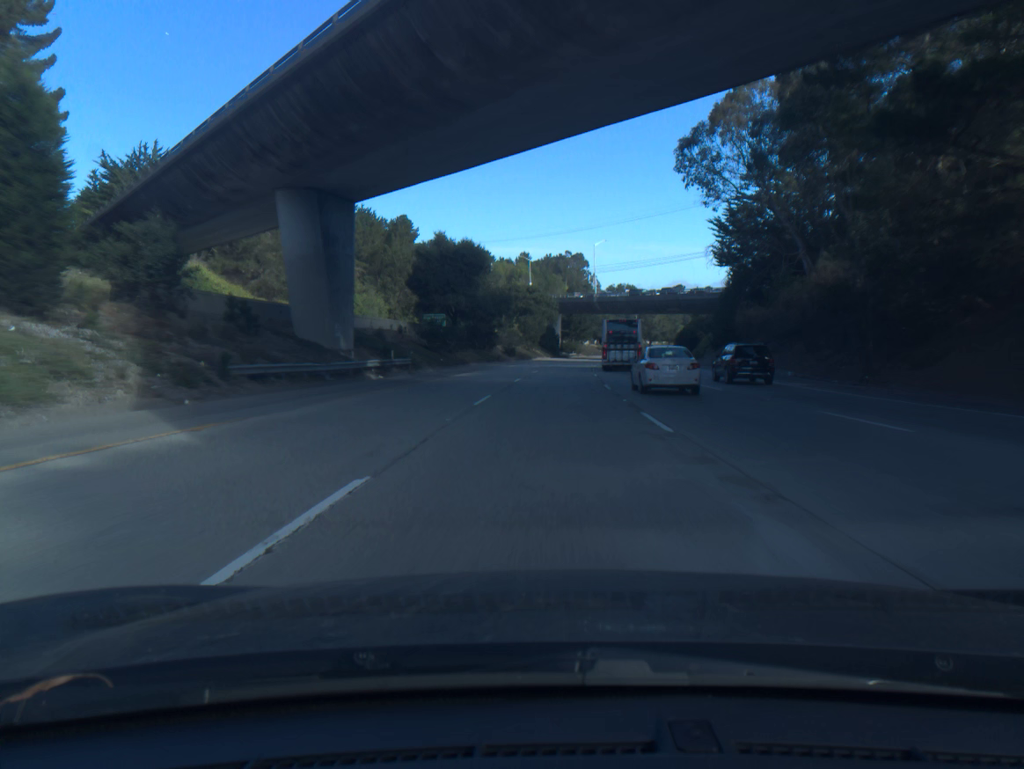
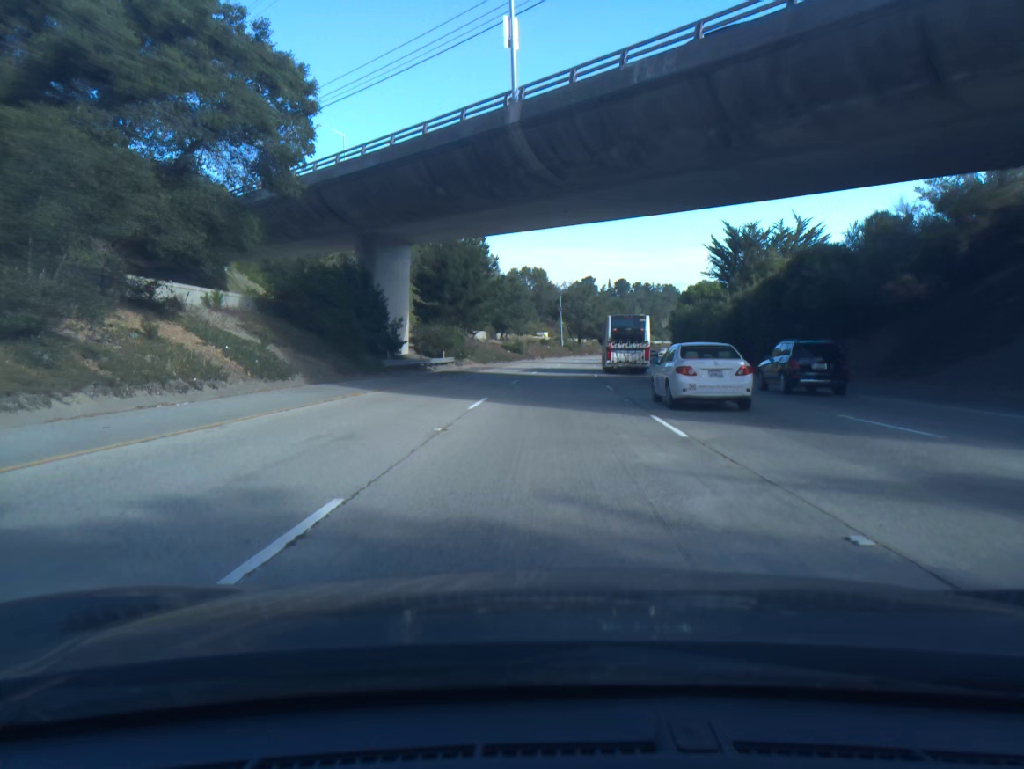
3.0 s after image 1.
(+6.2, +102.4) m; +7°
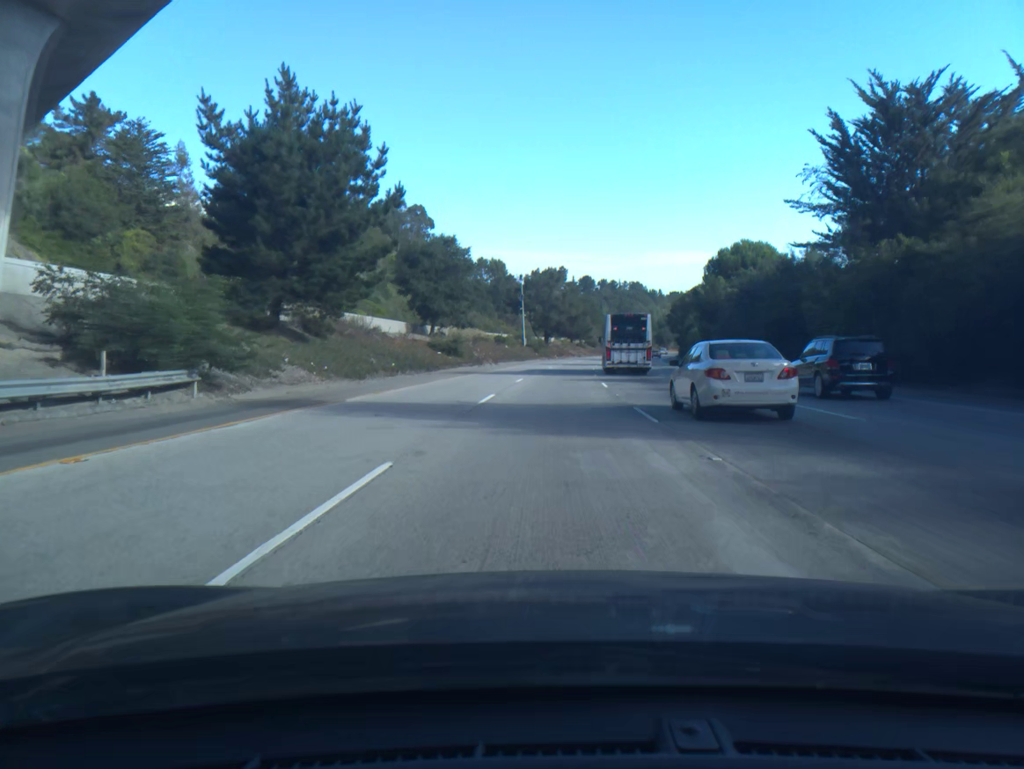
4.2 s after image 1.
(+1.1, +41.1) m; +3°
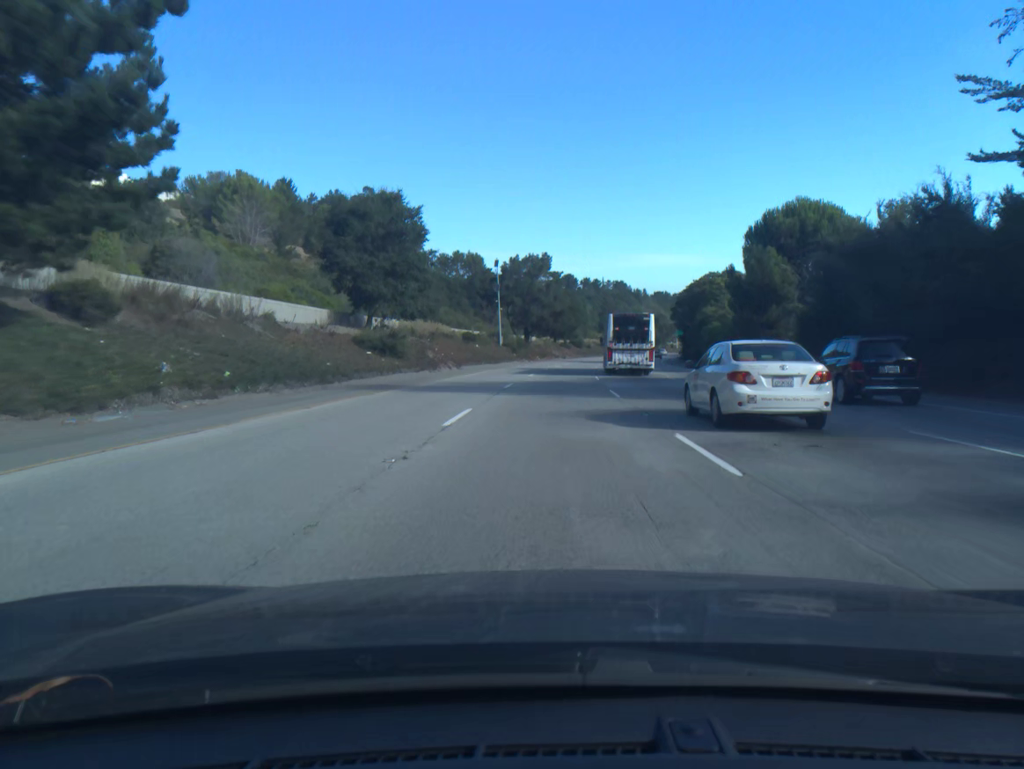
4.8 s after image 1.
(+0.3, +20.6) m; +1°
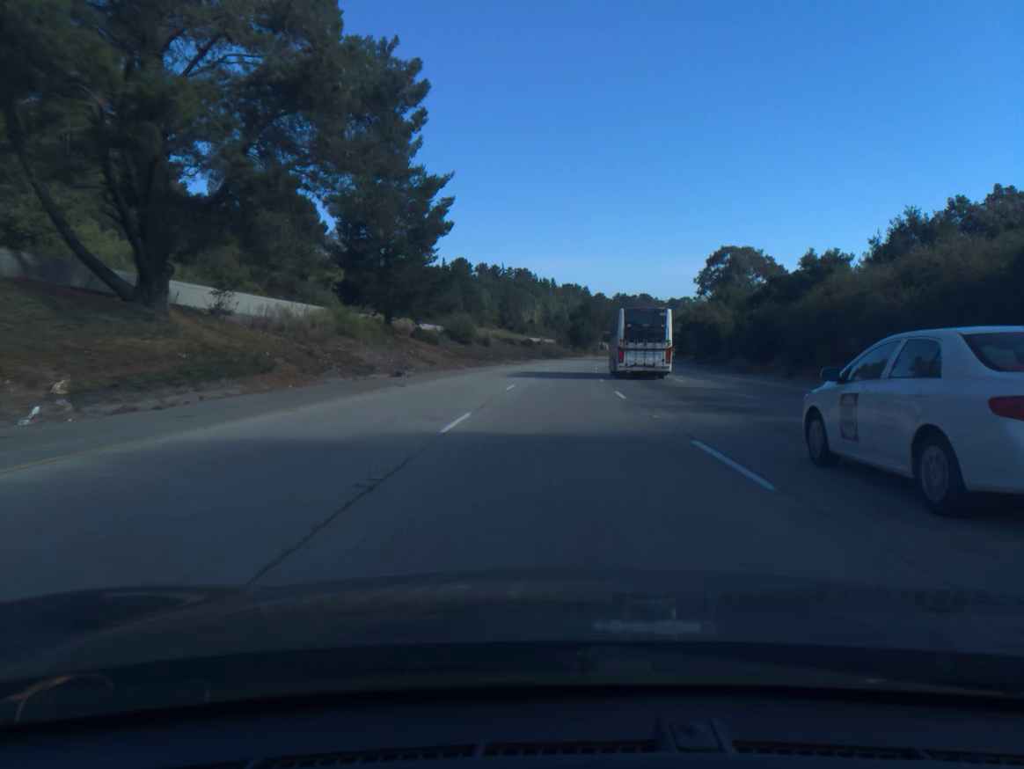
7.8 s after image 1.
(+6.6, +102.7) m; +7°
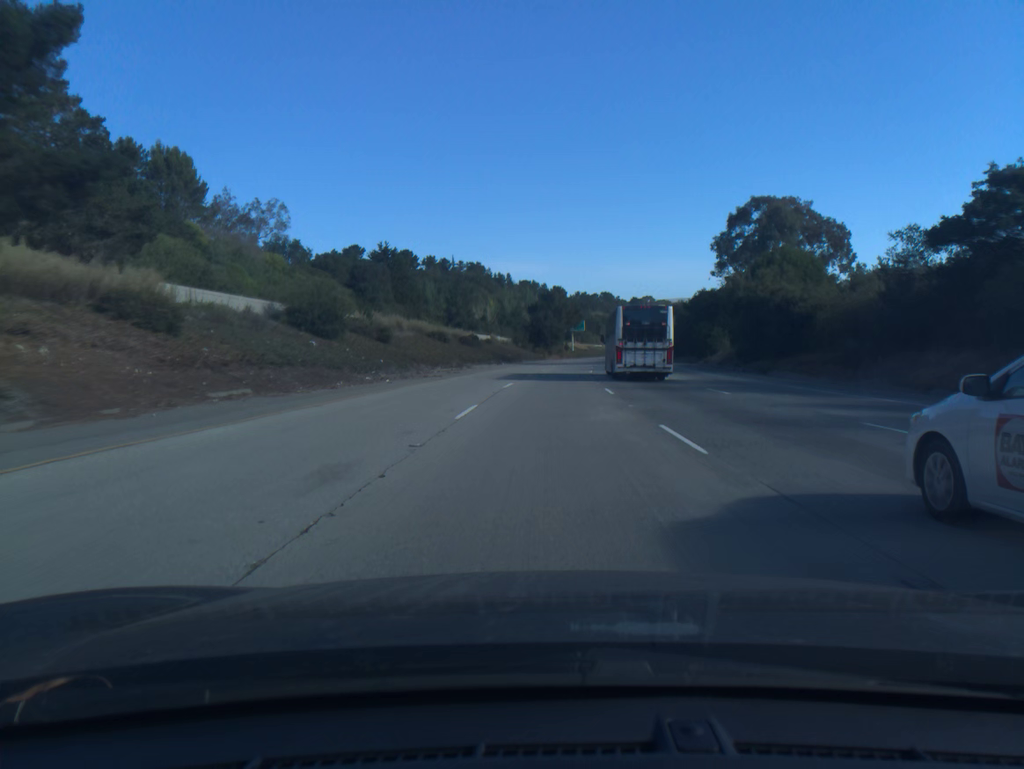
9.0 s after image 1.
(+1.2, +41.2) m; +3°
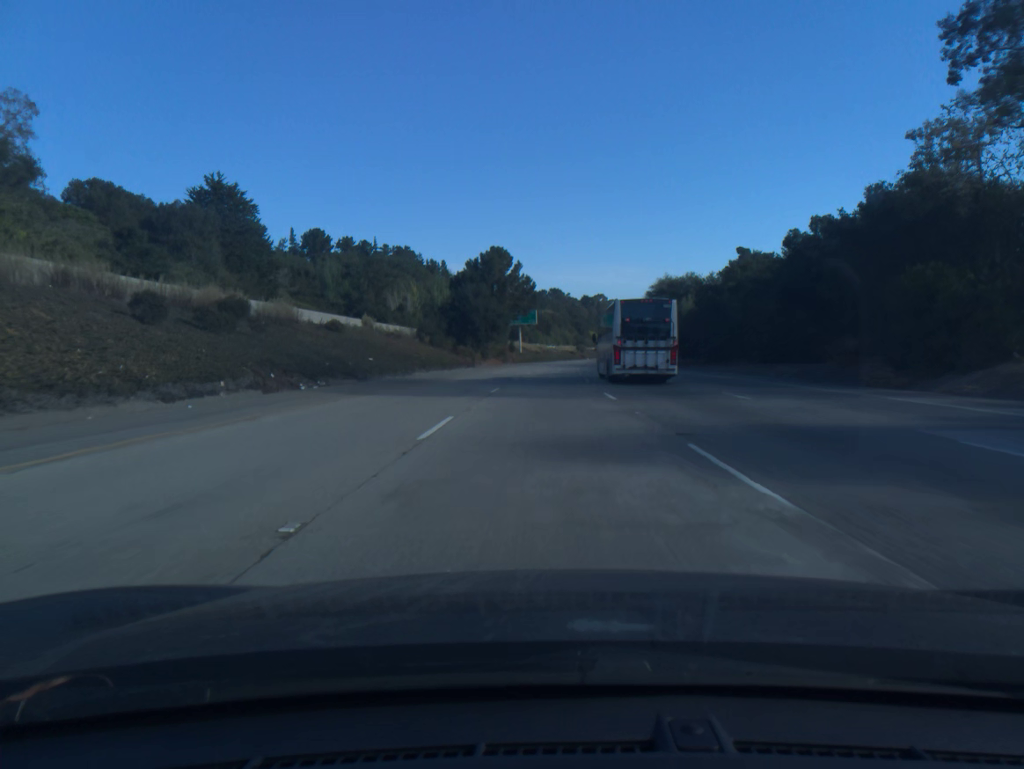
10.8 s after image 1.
(+2.1, +61.8) m; +4°
